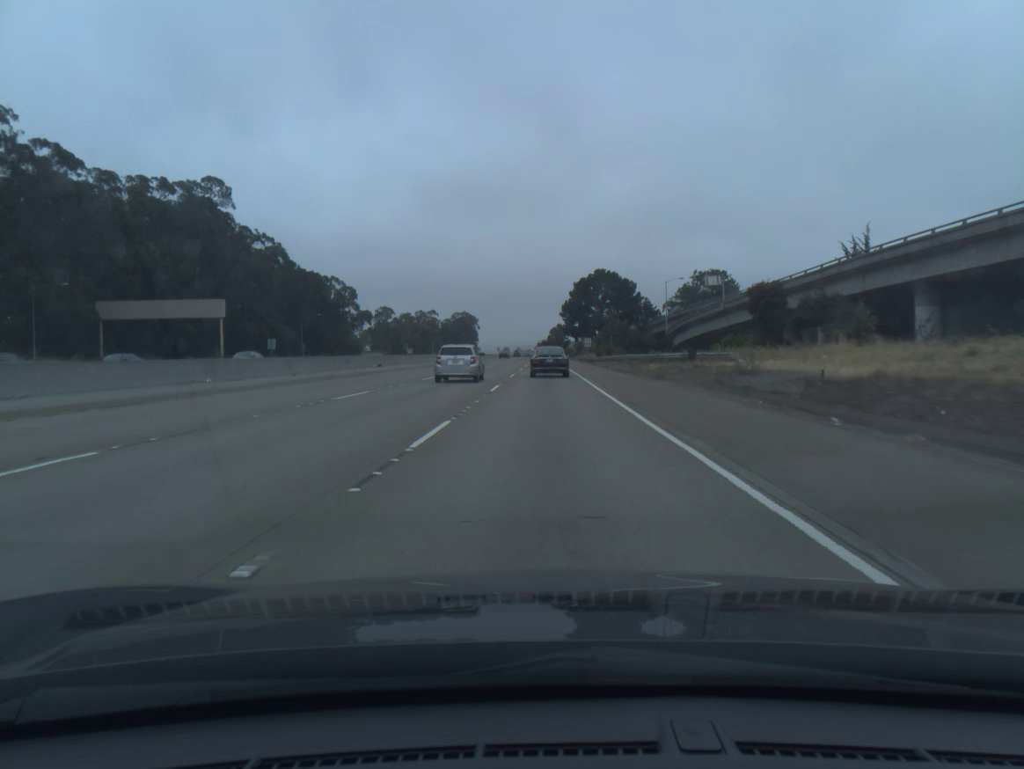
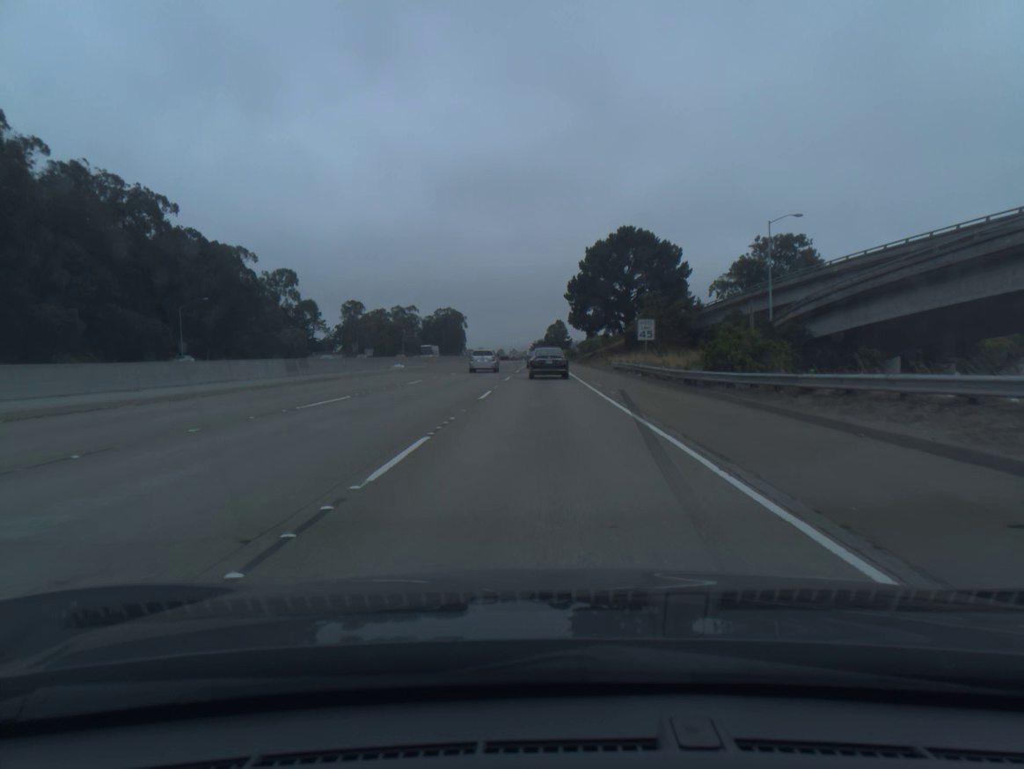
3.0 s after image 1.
(+0.3, +61.0) m; 0°
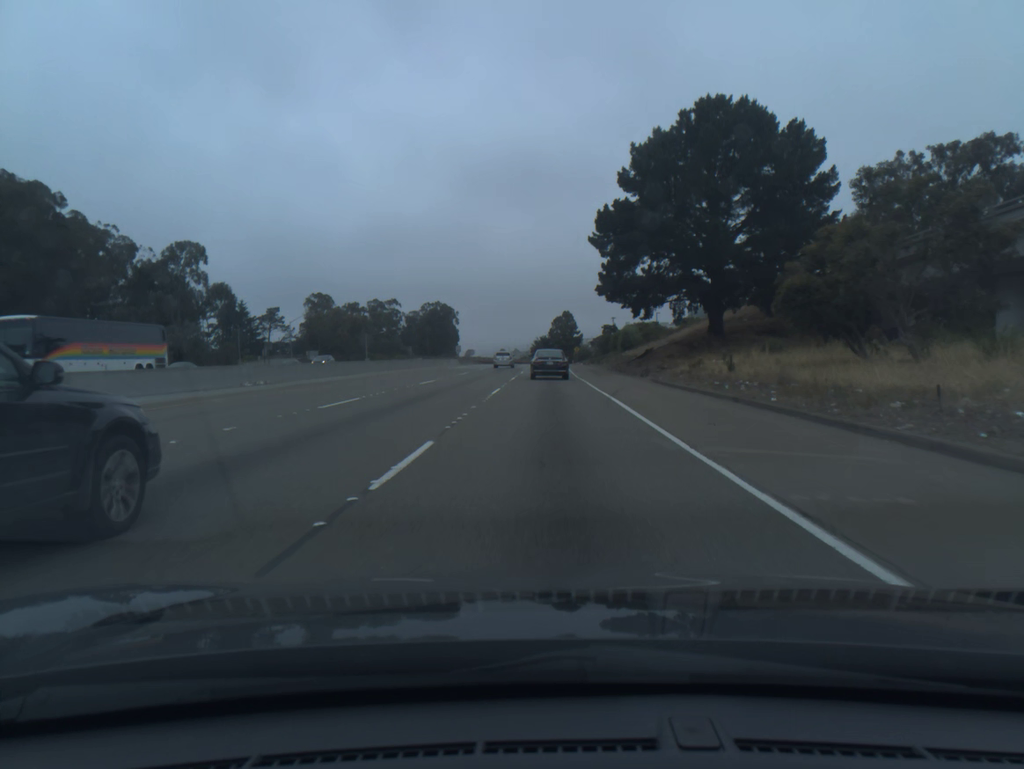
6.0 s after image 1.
(-0.1, +57.6) m; 0°
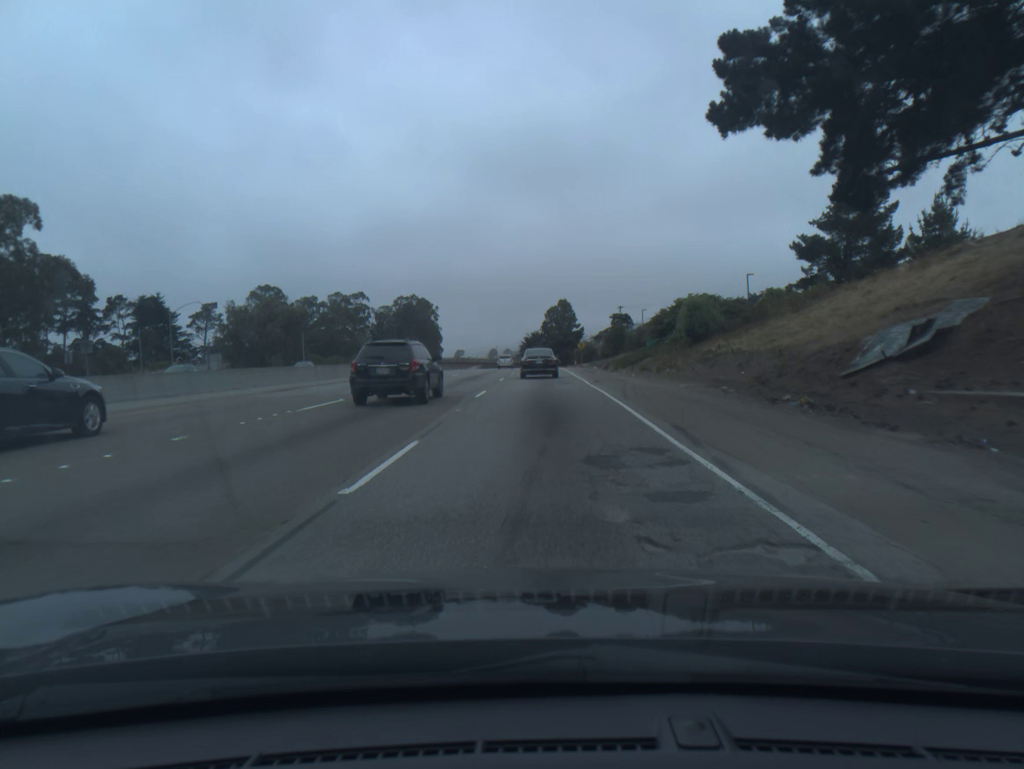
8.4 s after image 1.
(+0.2, +45.1) m; 0°
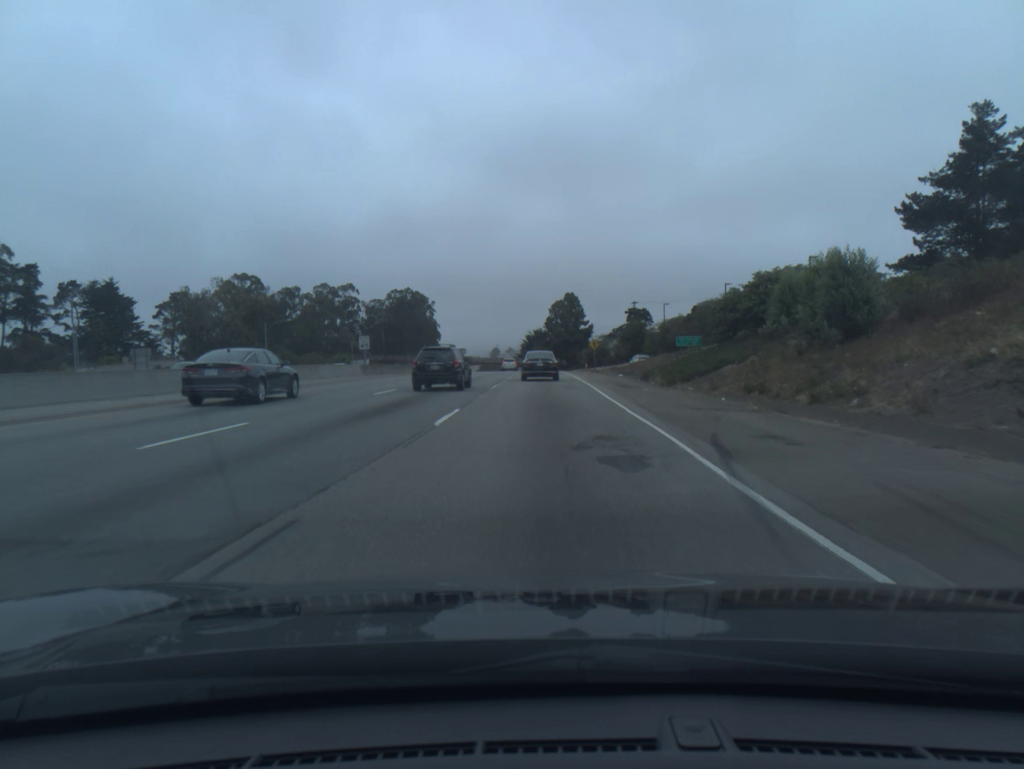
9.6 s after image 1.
(-0.1, +22.3) m; 0°
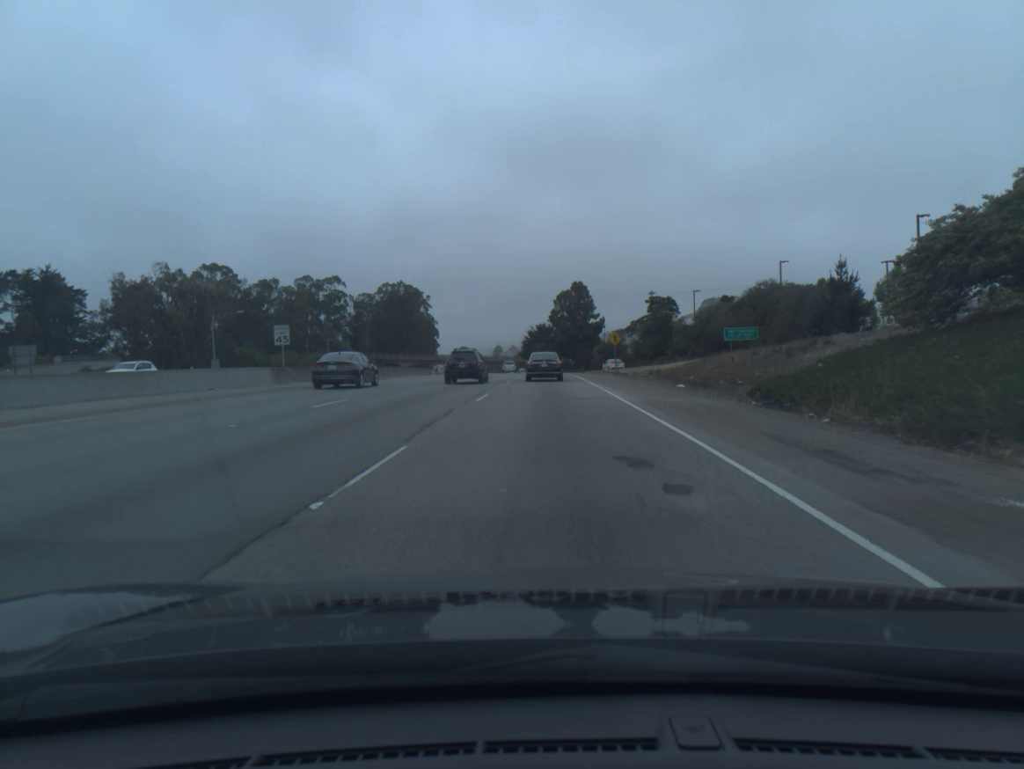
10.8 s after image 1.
(-0.1, +22.1) m; 0°
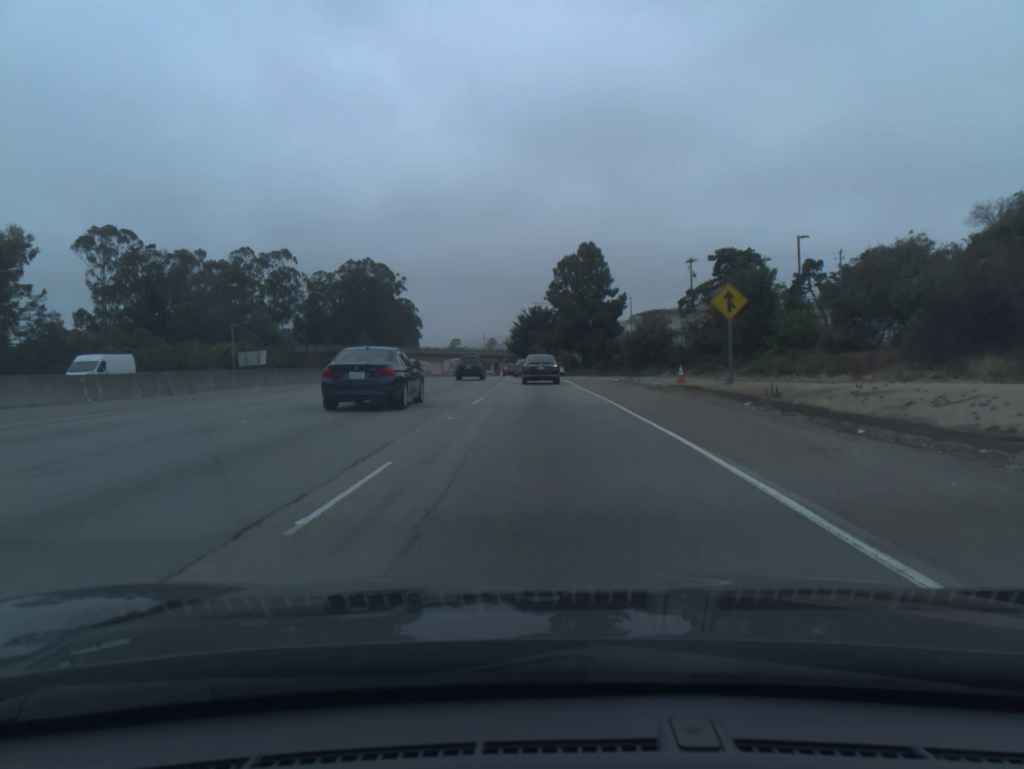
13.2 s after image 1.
(+0.1, +44.1) m; 0°
